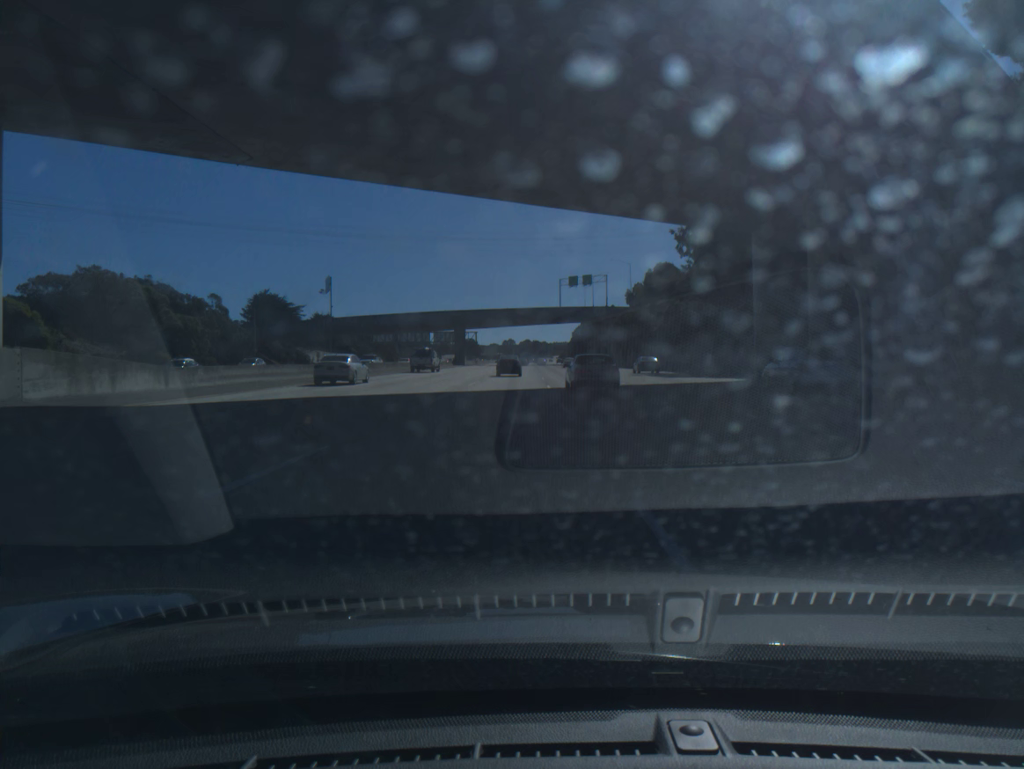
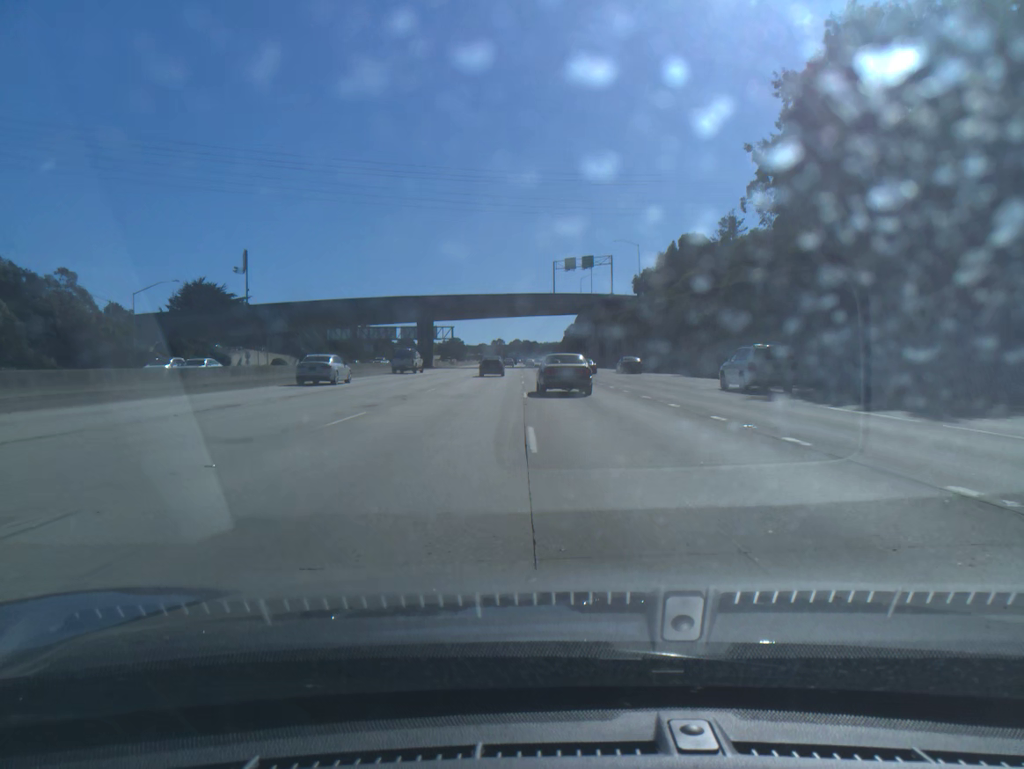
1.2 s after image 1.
(+0.1, +36.7) m; +1°
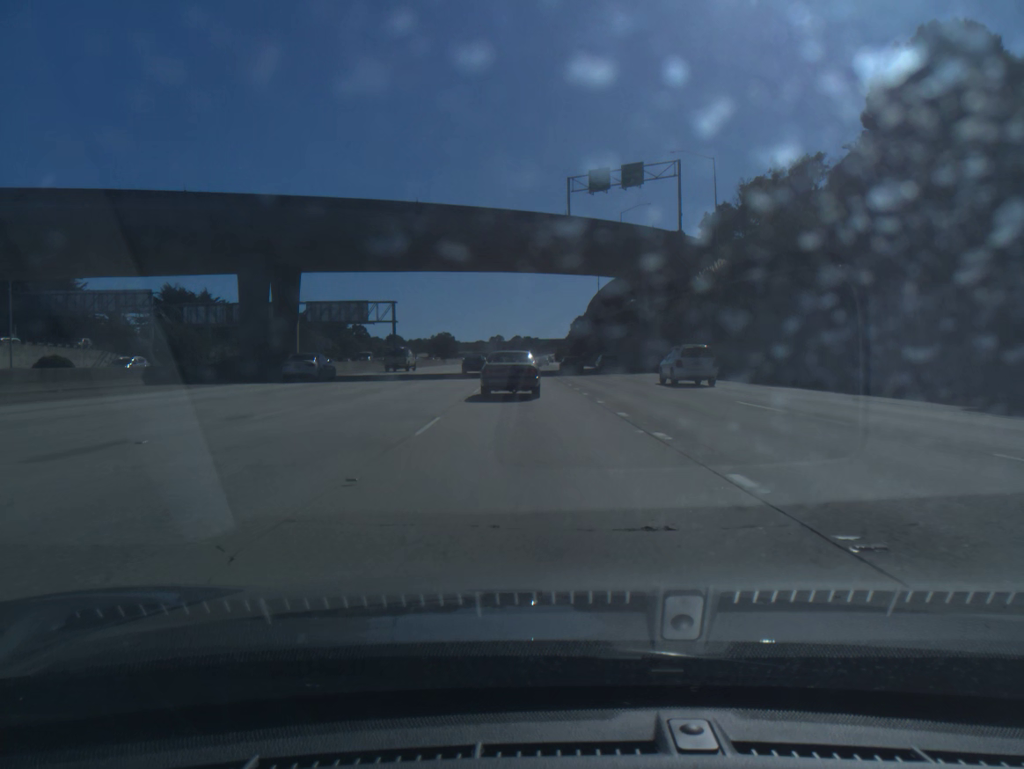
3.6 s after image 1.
(0.0, +71.3) m; 0°
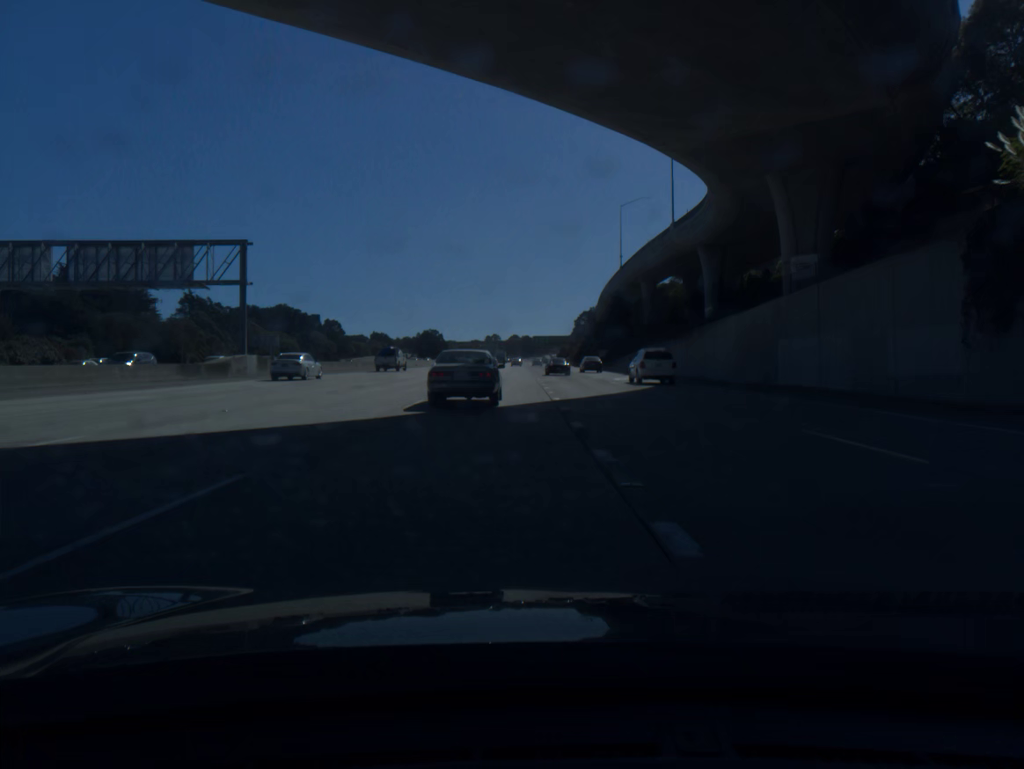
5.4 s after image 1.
(-0.1, +51.7) m; 0°
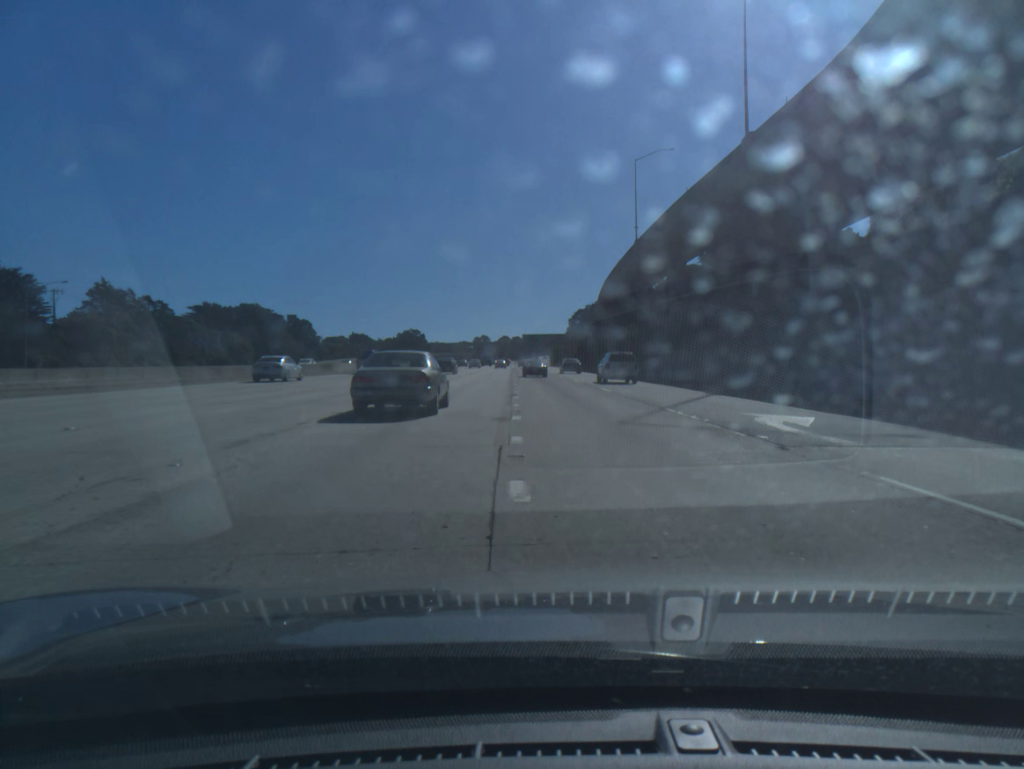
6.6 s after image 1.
(+0.2, +34.0) m; +1°
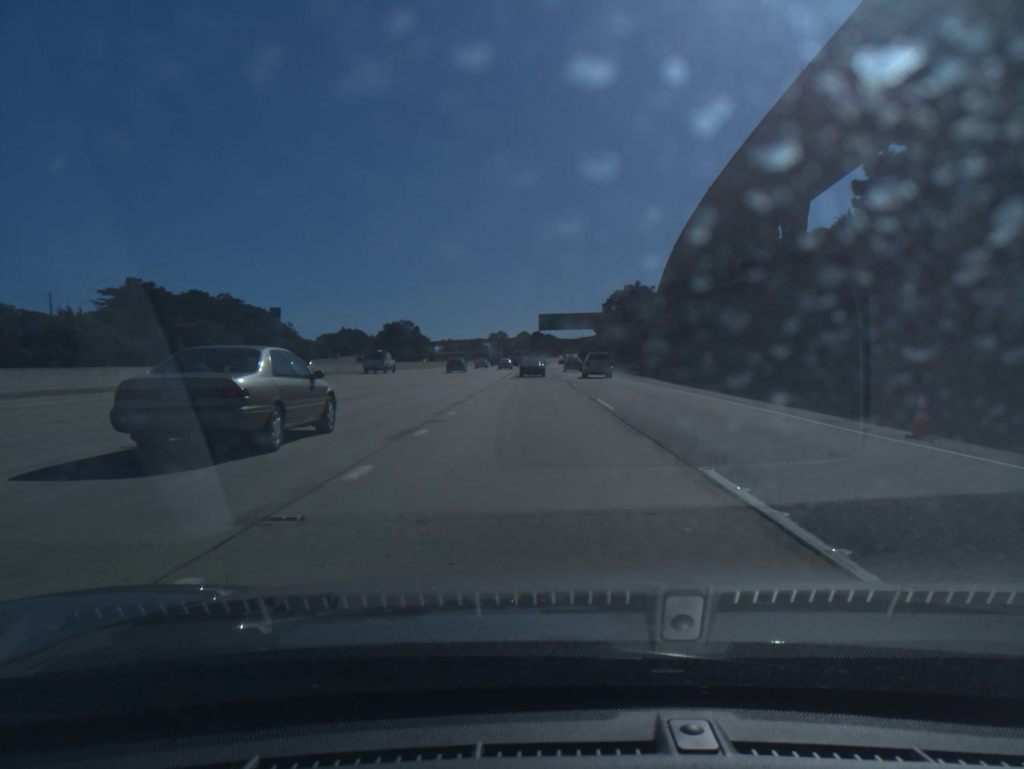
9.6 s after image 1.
(-0.9, +84.2) m; -2°
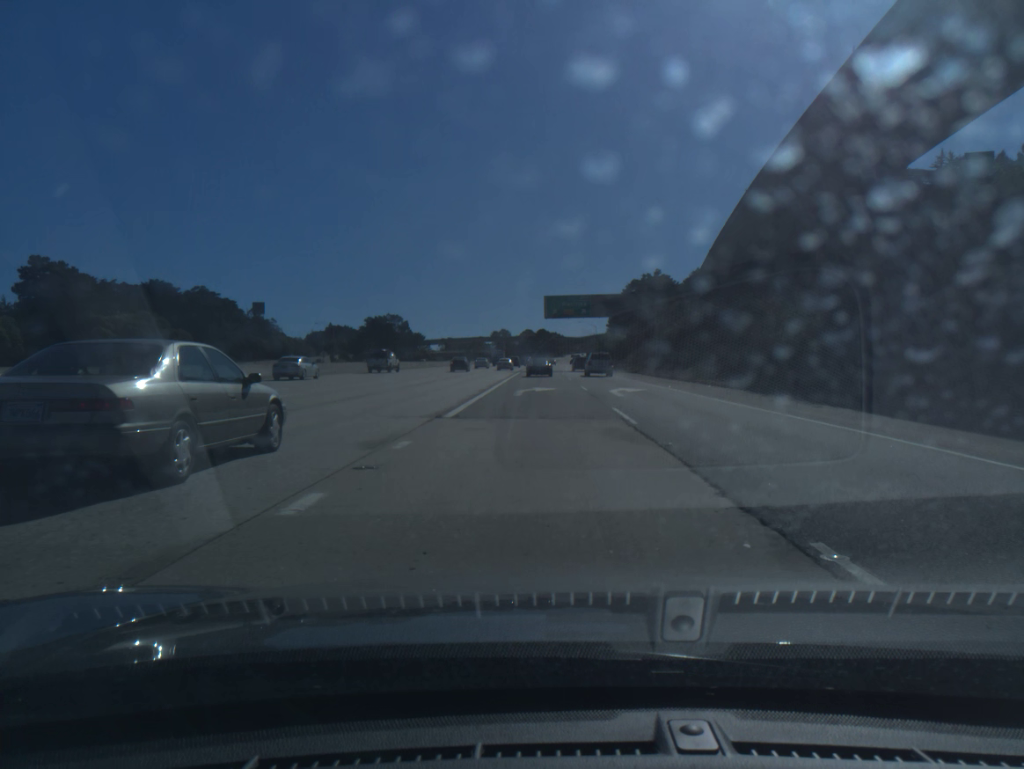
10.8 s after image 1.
(-0.1, +33.2) m; 0°
